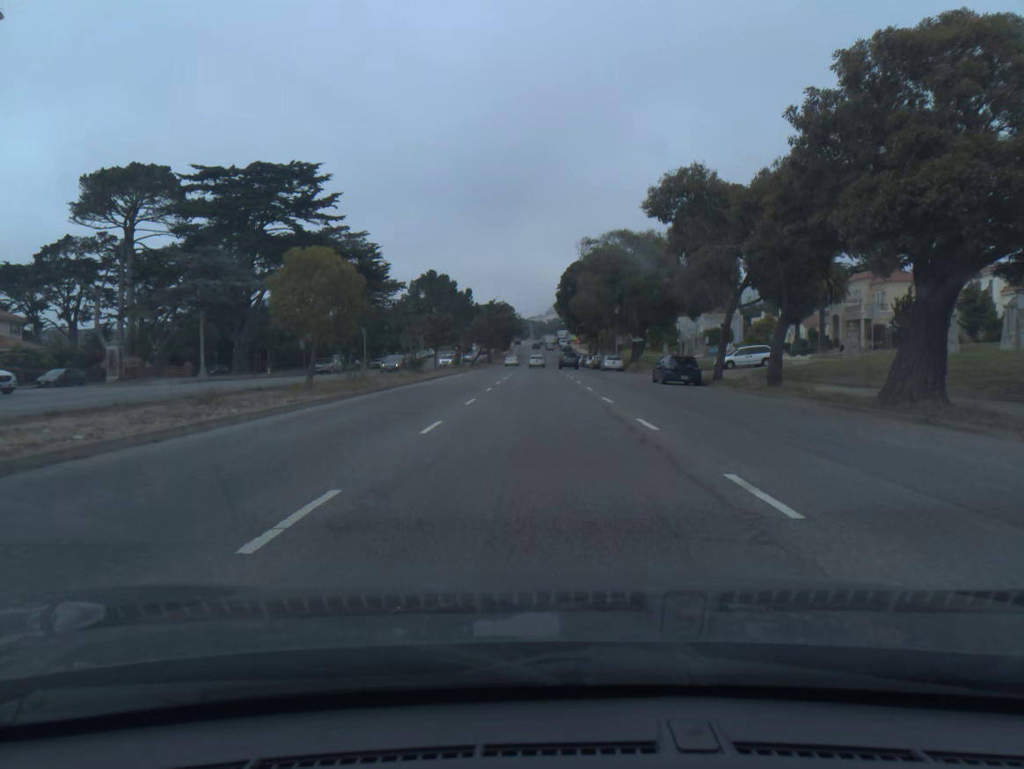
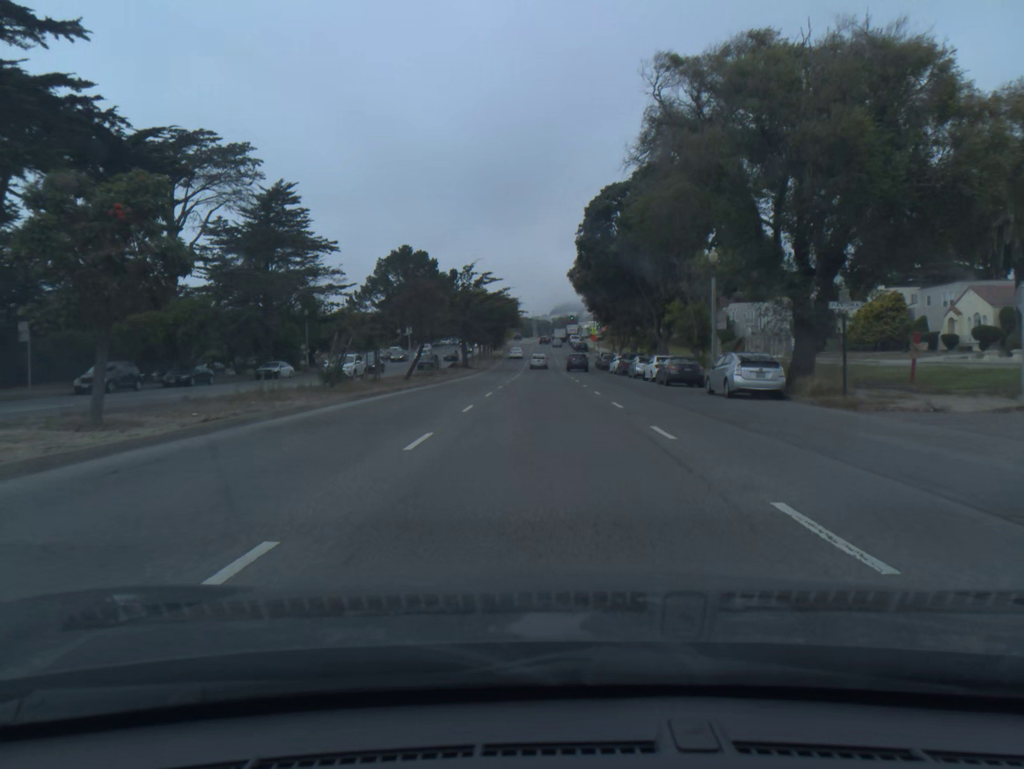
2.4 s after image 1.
(-0.2, +44.8) m; 0°
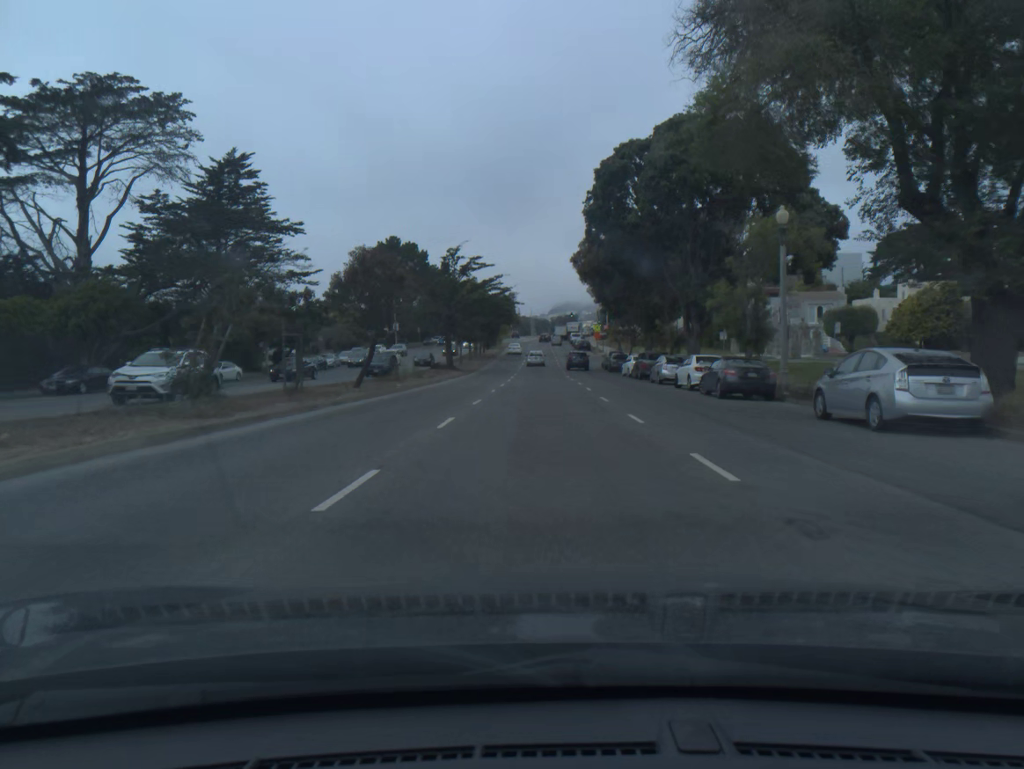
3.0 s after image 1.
(0.0, +11.2) m; 0°
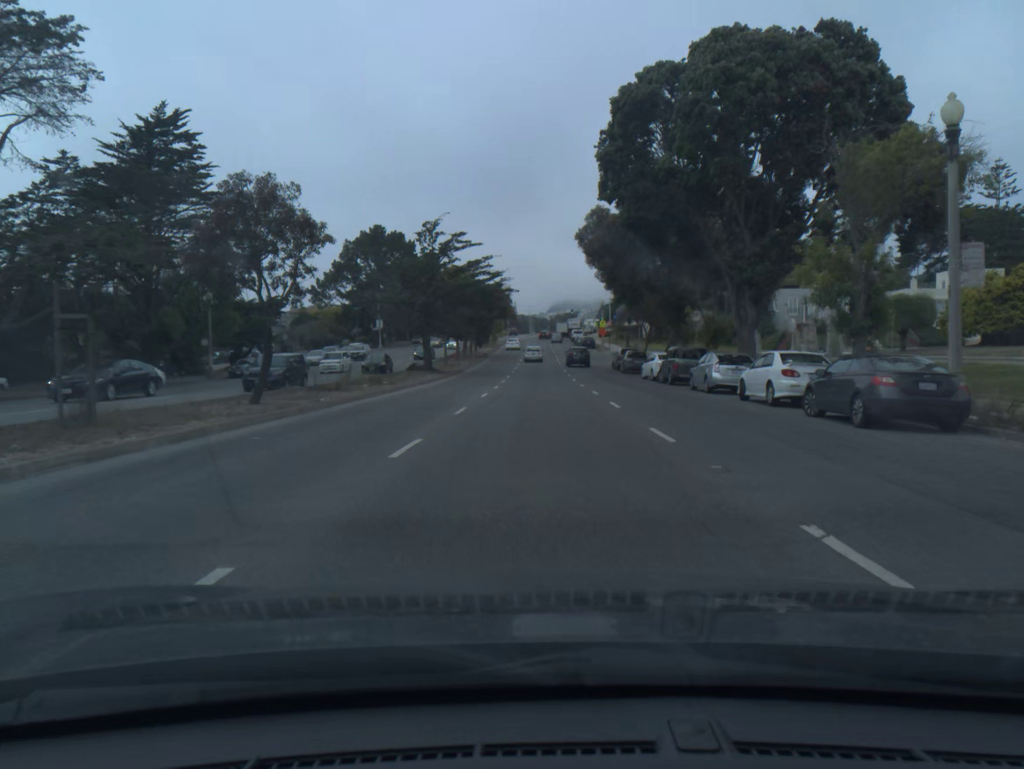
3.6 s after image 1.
(0.0, +11.2) m; 0°
